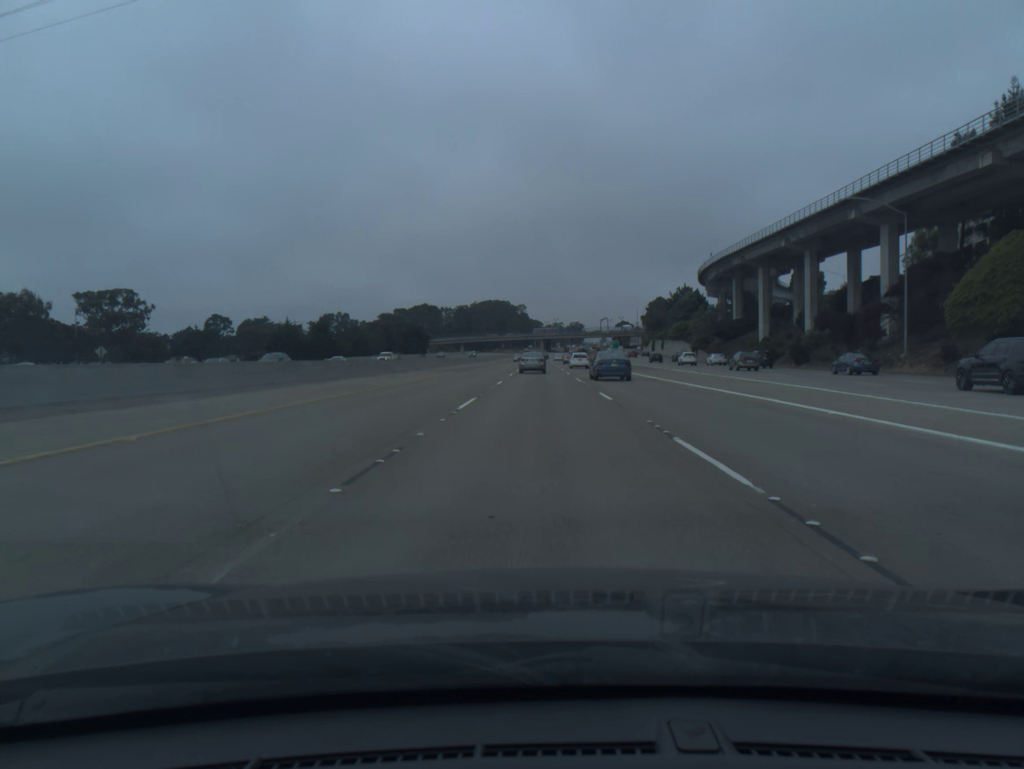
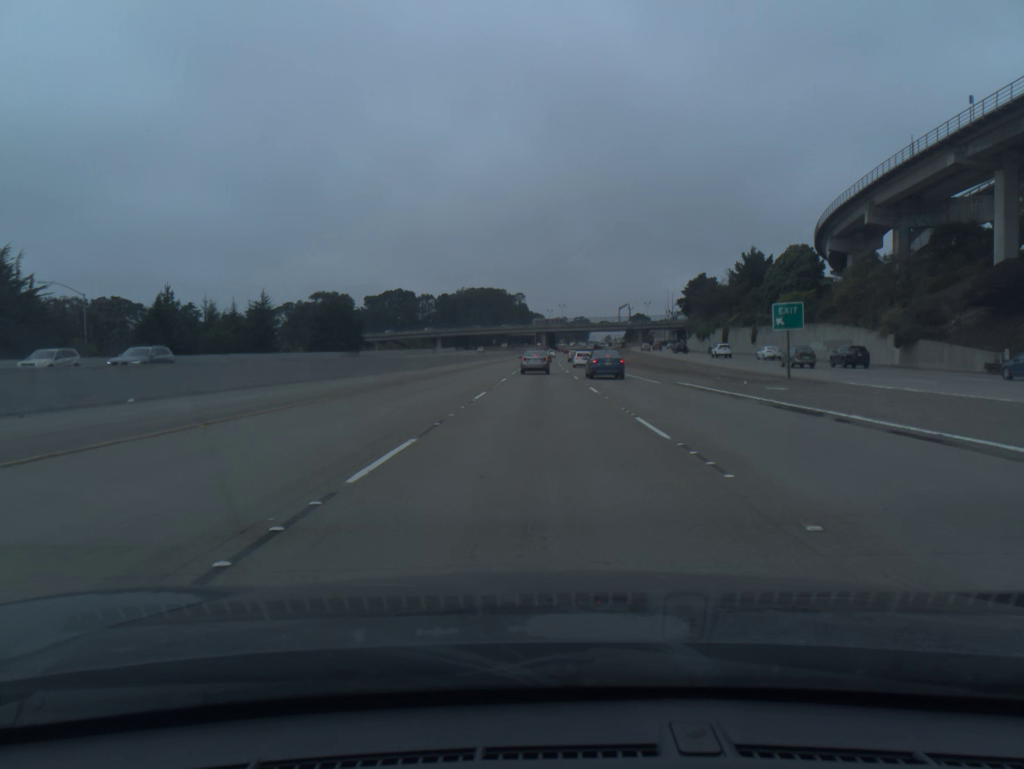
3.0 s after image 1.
(-0.1, +83.0) m; 0°
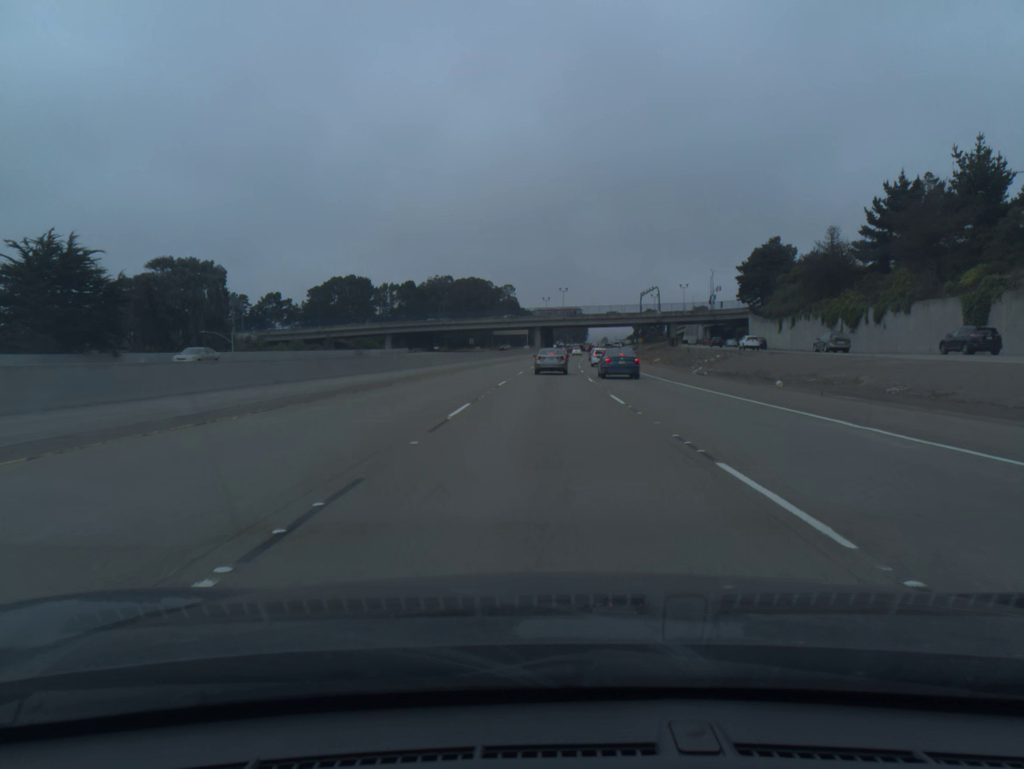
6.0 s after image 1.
(+0.1, +79.1) m; 0°
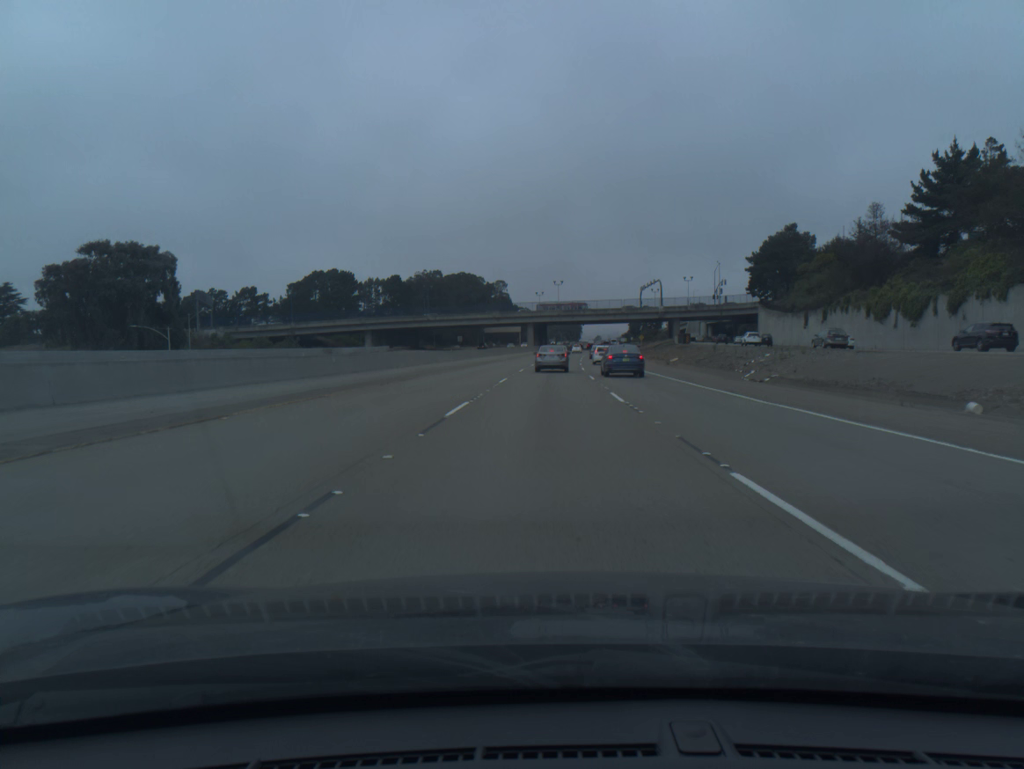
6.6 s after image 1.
(0.0, +15.0) m; 0°
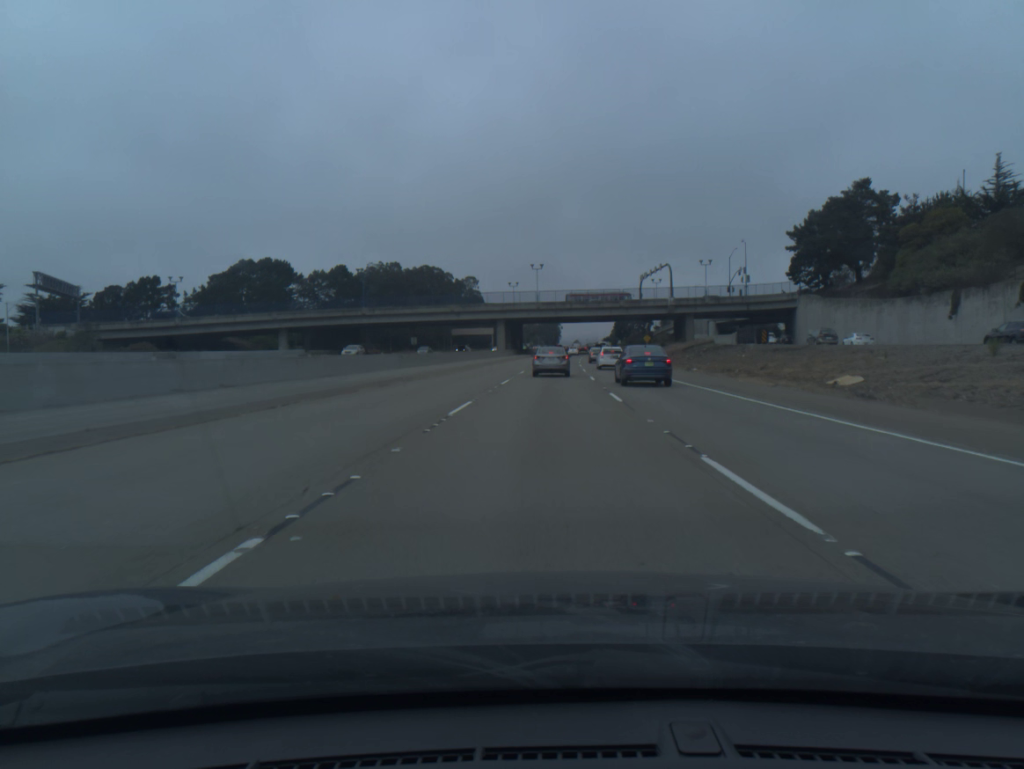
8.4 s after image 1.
(+0.6, +42.7) m; +2°
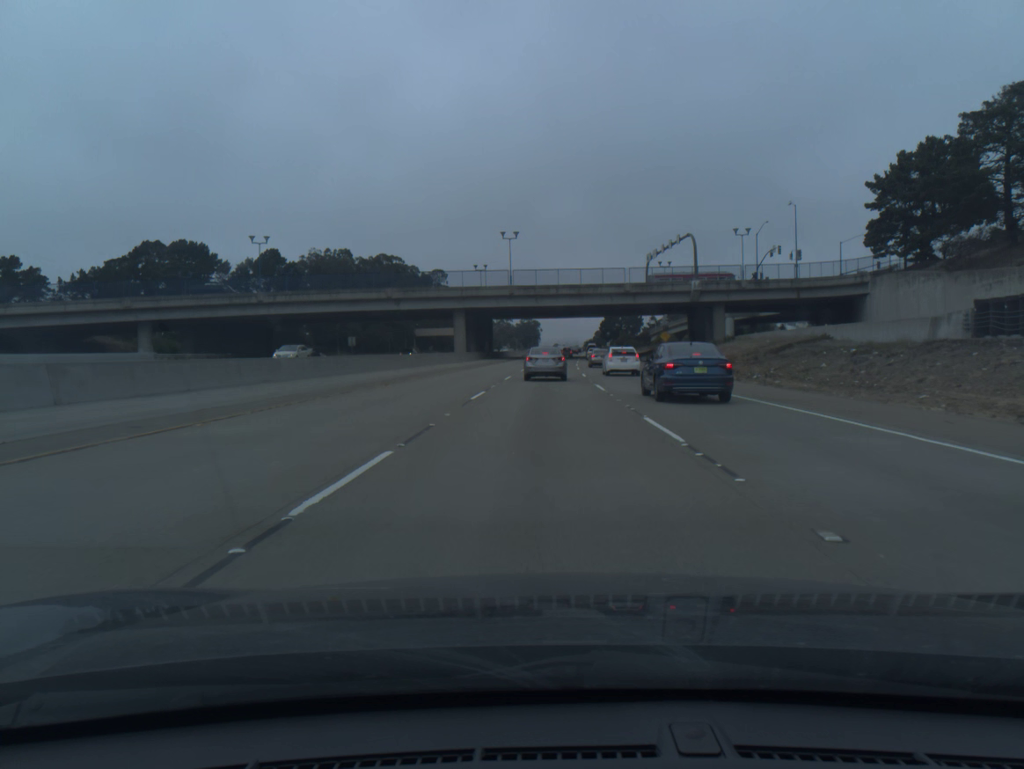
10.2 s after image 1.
(+0.6, +38.2) m; +2°
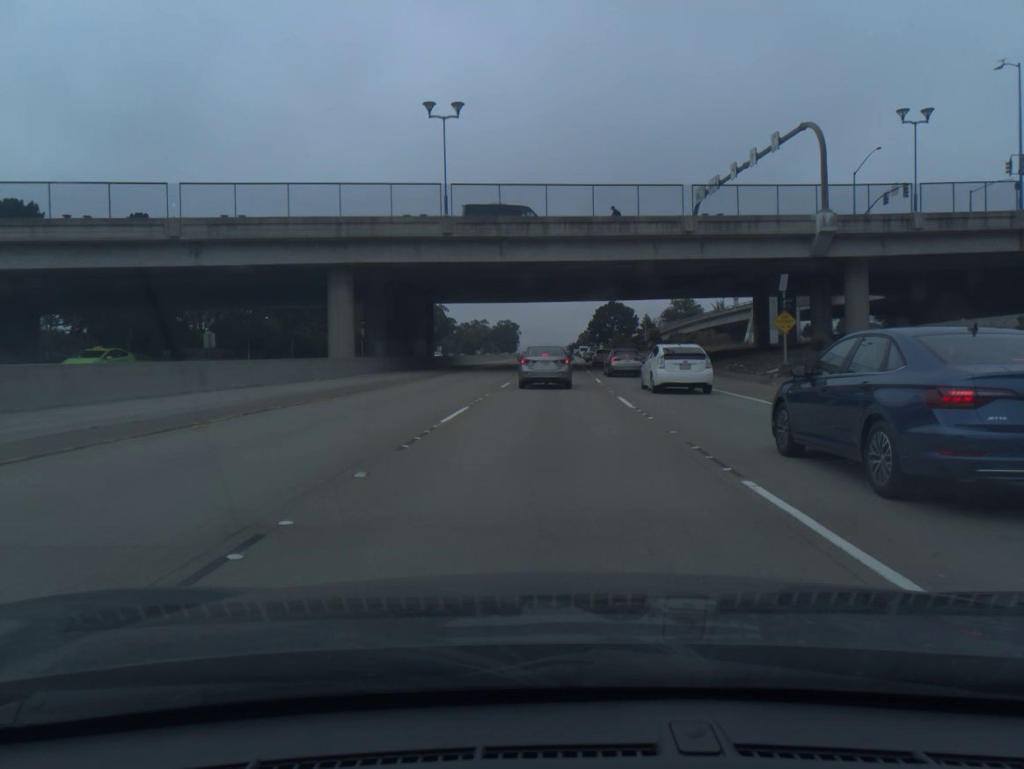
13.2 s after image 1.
(+0.6, +51.3) m; +1°
